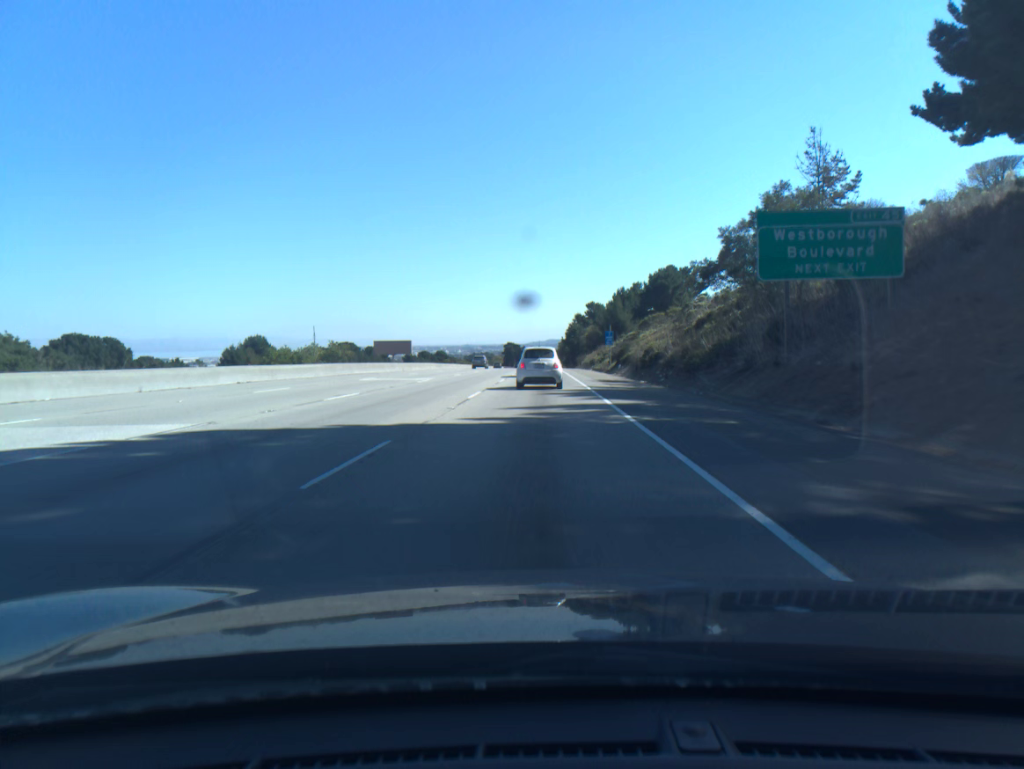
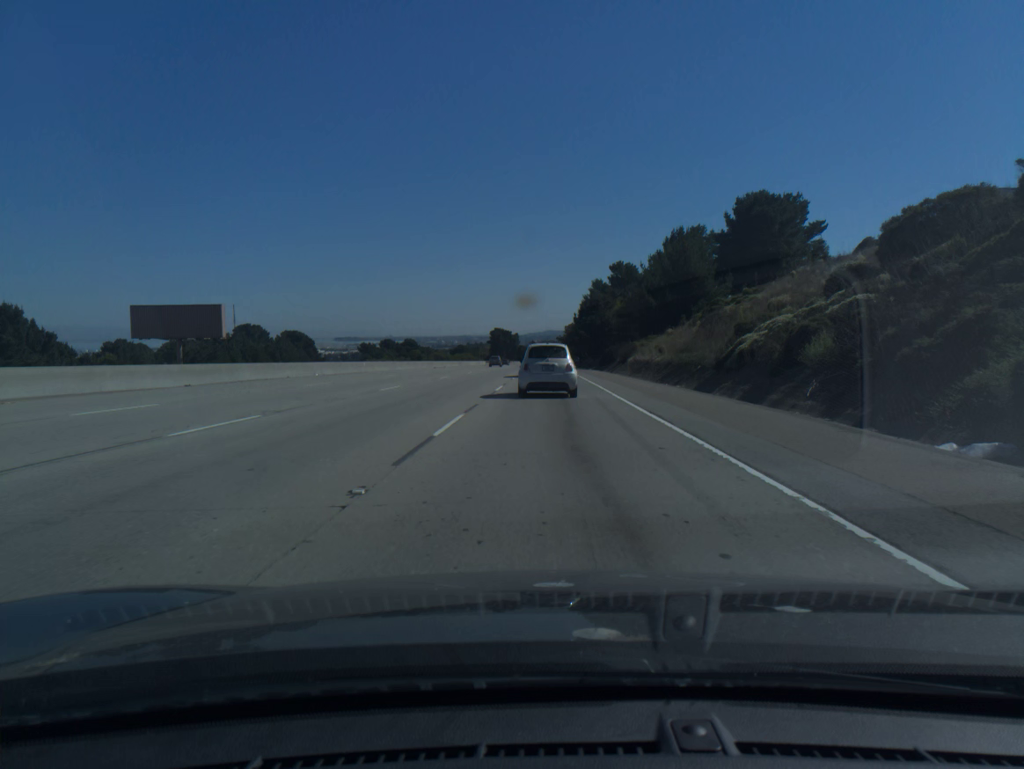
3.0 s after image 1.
(-0.1, +83.8) m; 0°
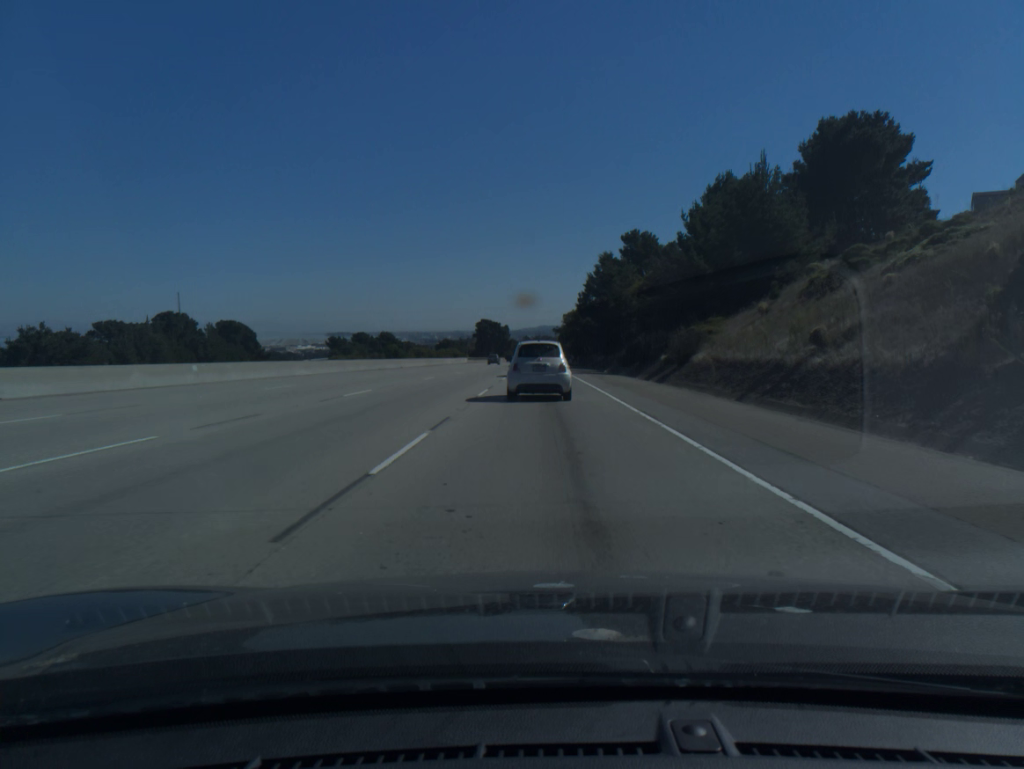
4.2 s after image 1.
(+0.2, +33.0) m; 0°
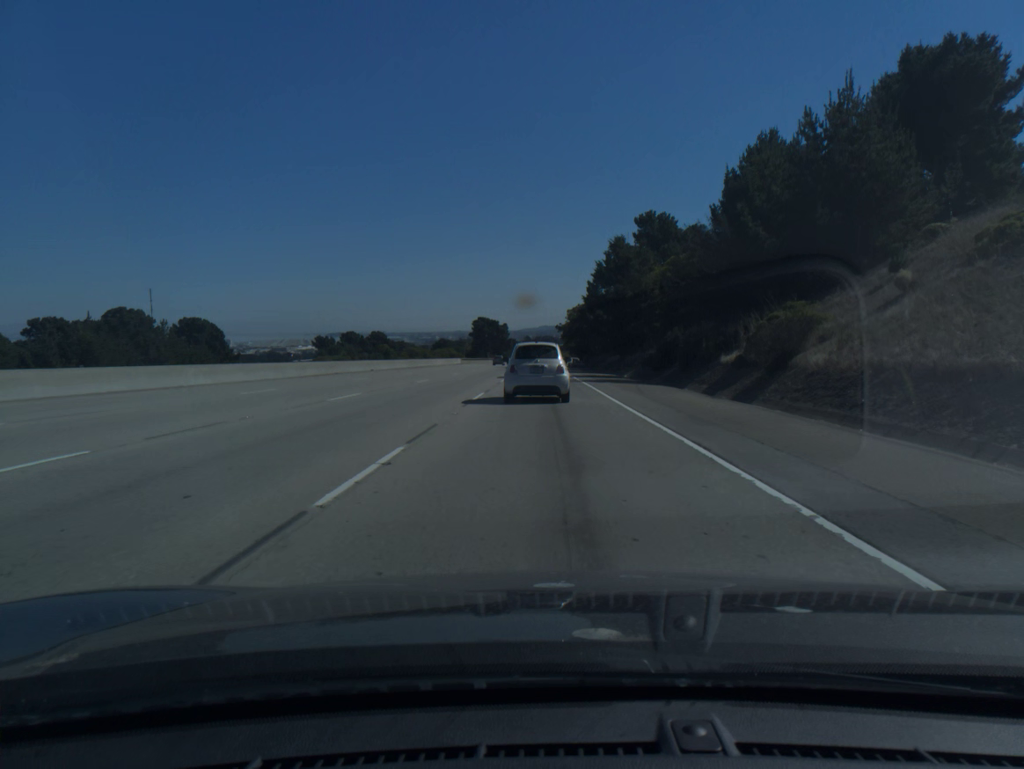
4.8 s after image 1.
(0.0, +16.2) m; 0°
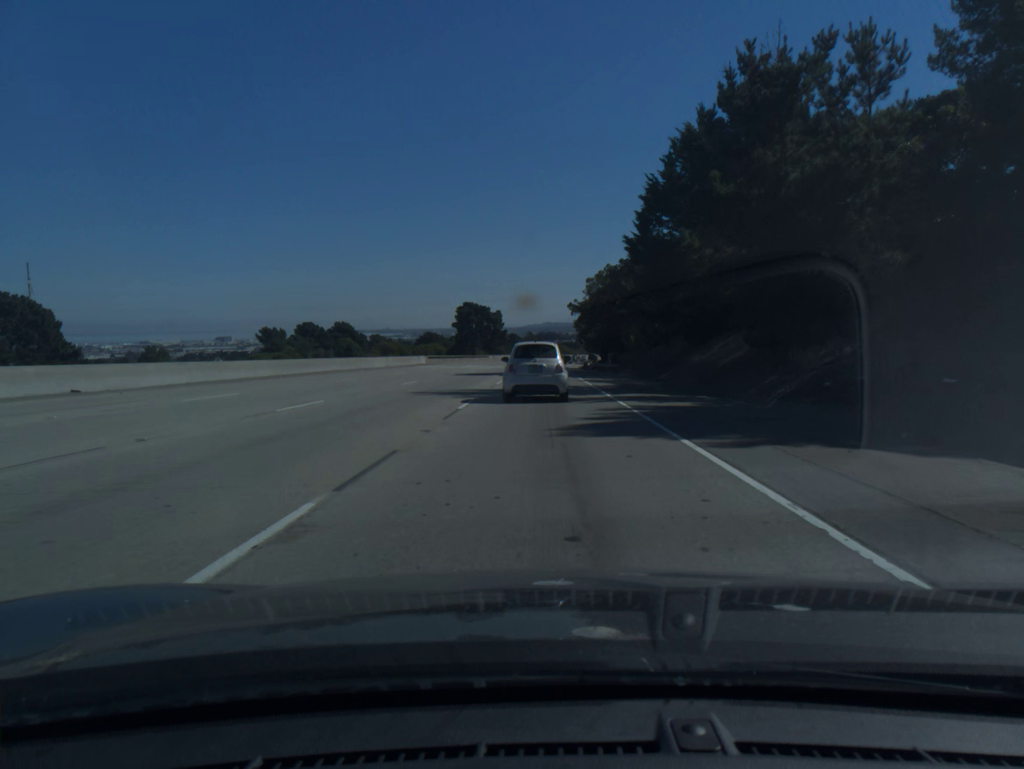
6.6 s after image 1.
(-0.1, +47.7) m; 0°
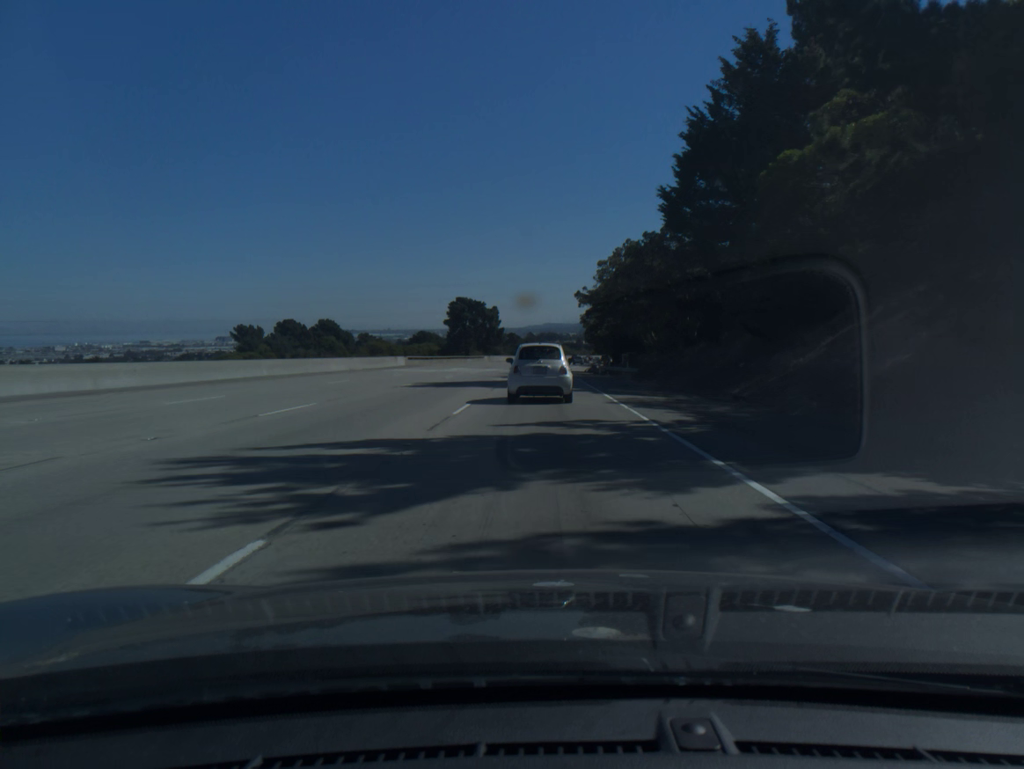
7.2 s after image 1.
(0.0, +15.8) m; 0°
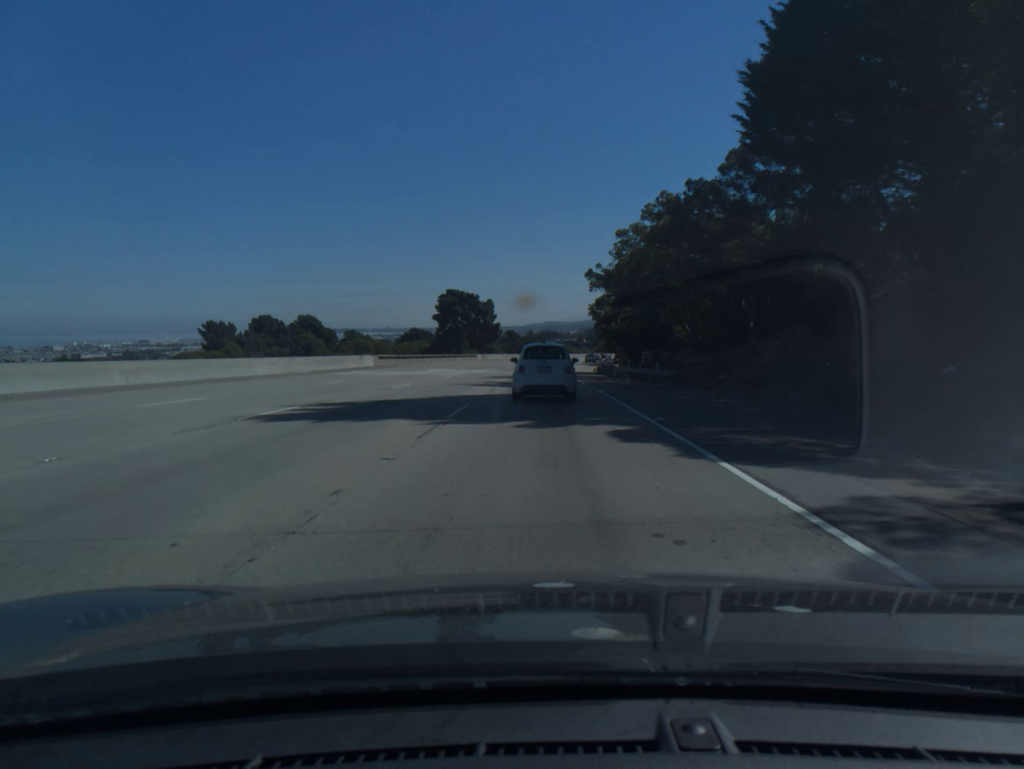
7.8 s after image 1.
(0.0, +15.8) m; 0°
